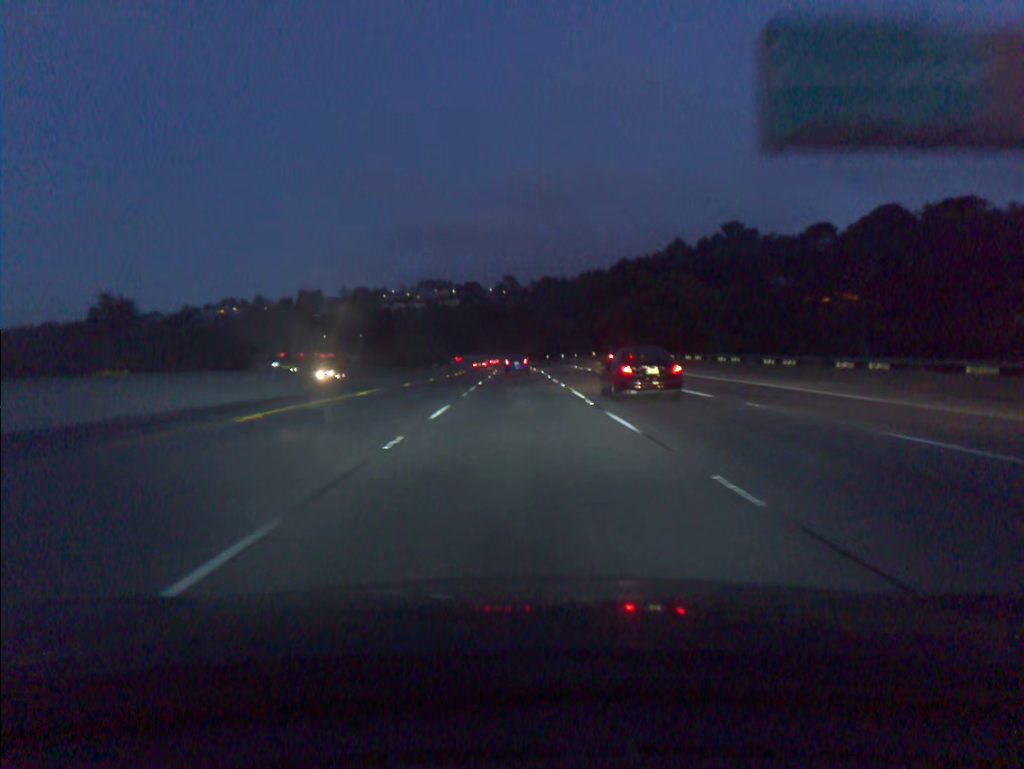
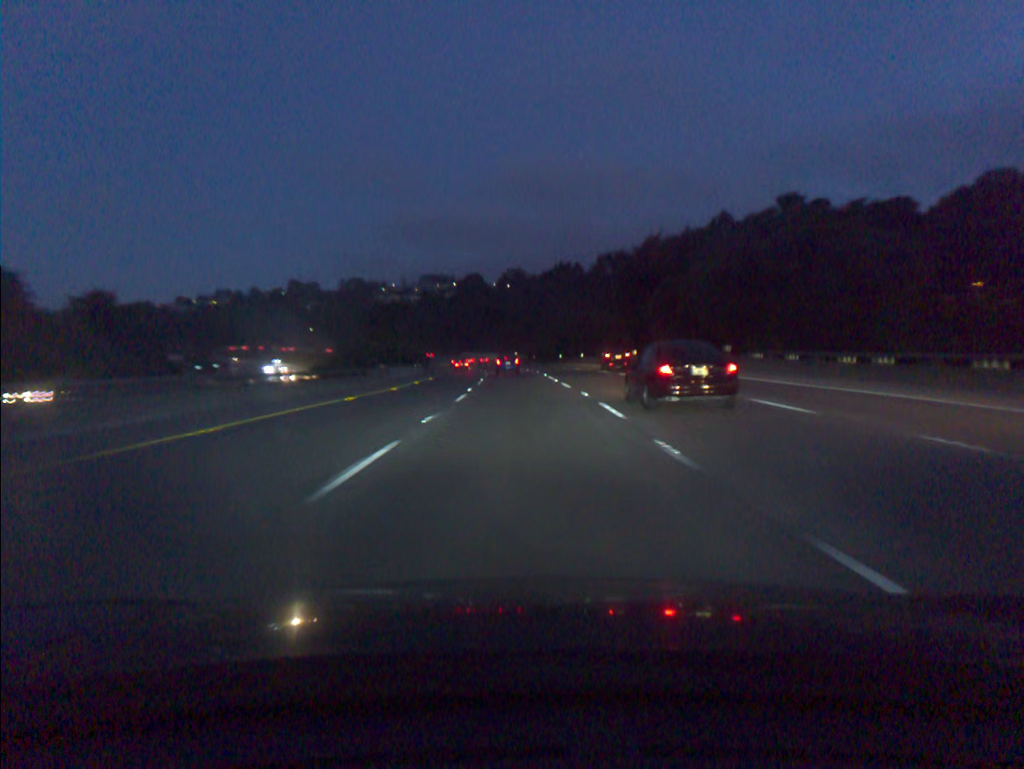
(0.0, +36.3) m; 0°
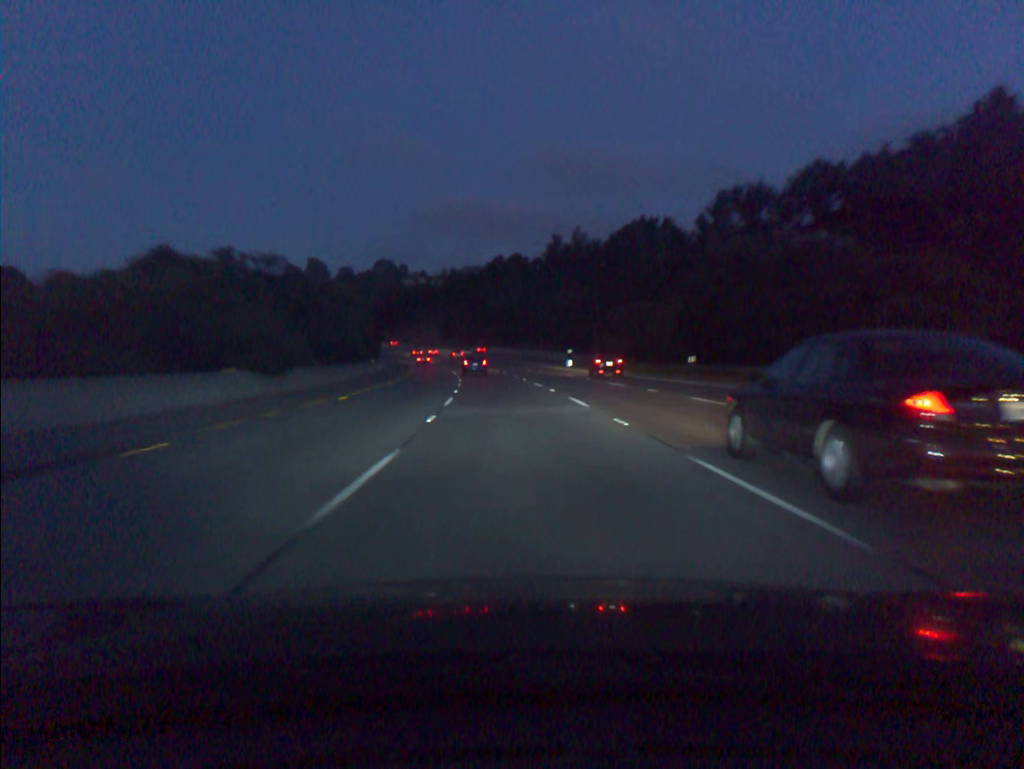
(-1.5, +71.9) m; -3°
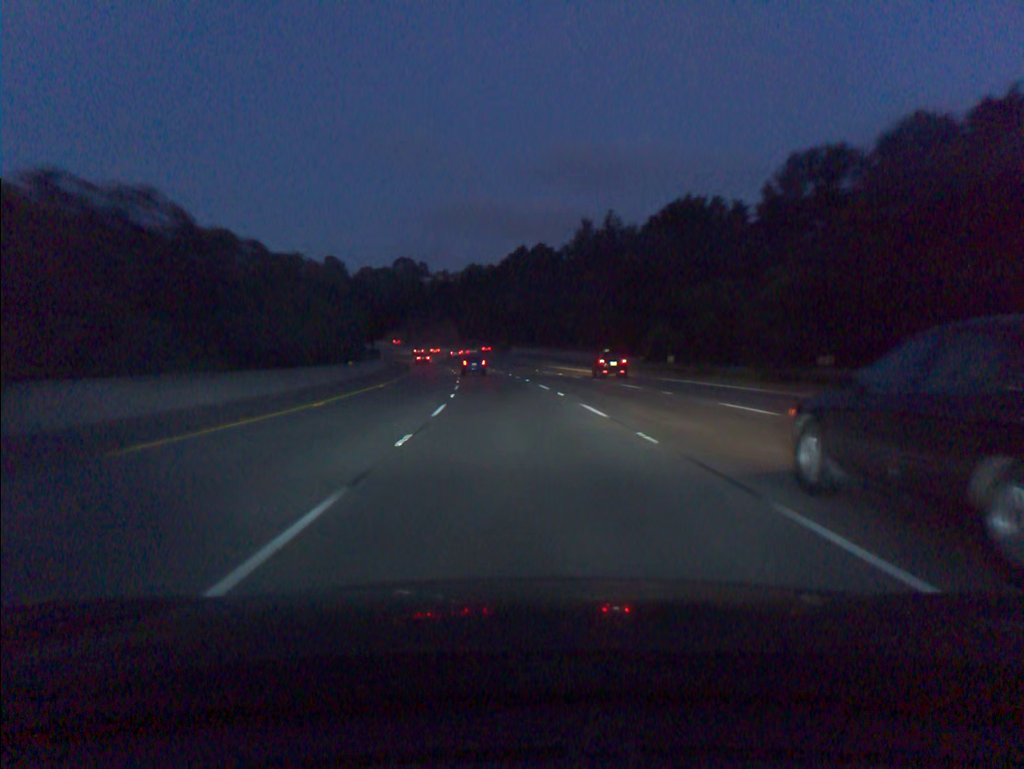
(-0.3, +17.8) m; -2°
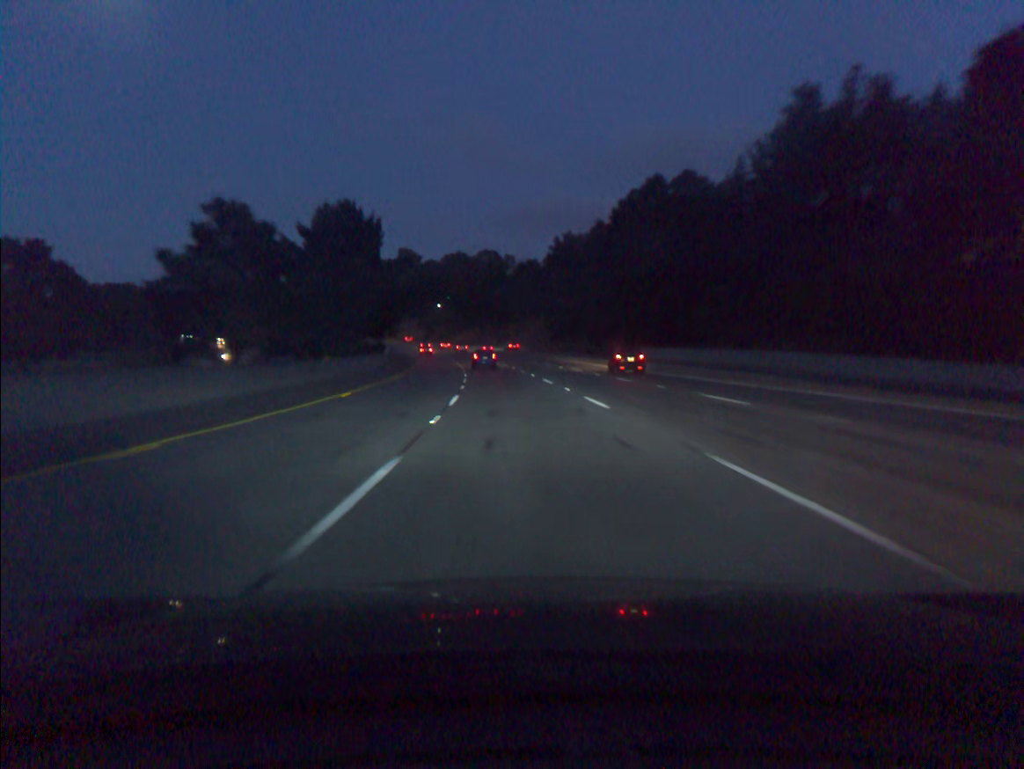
(-4.4, +70.7) m; -7°
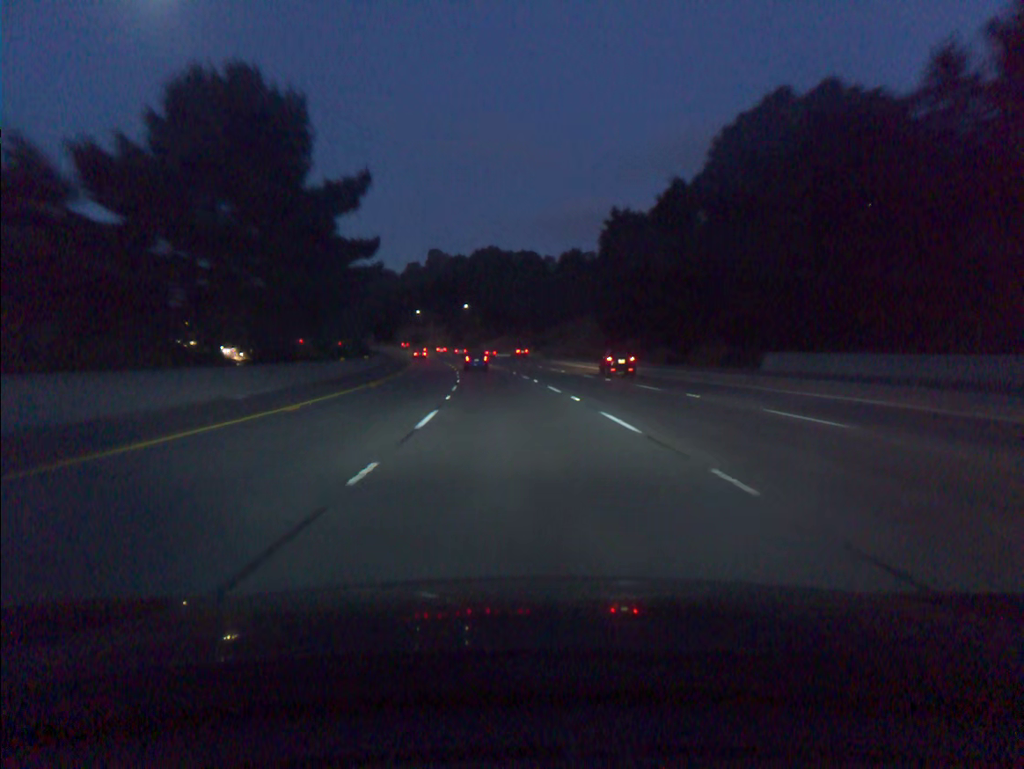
(-0.8, +35.0) m; -3°
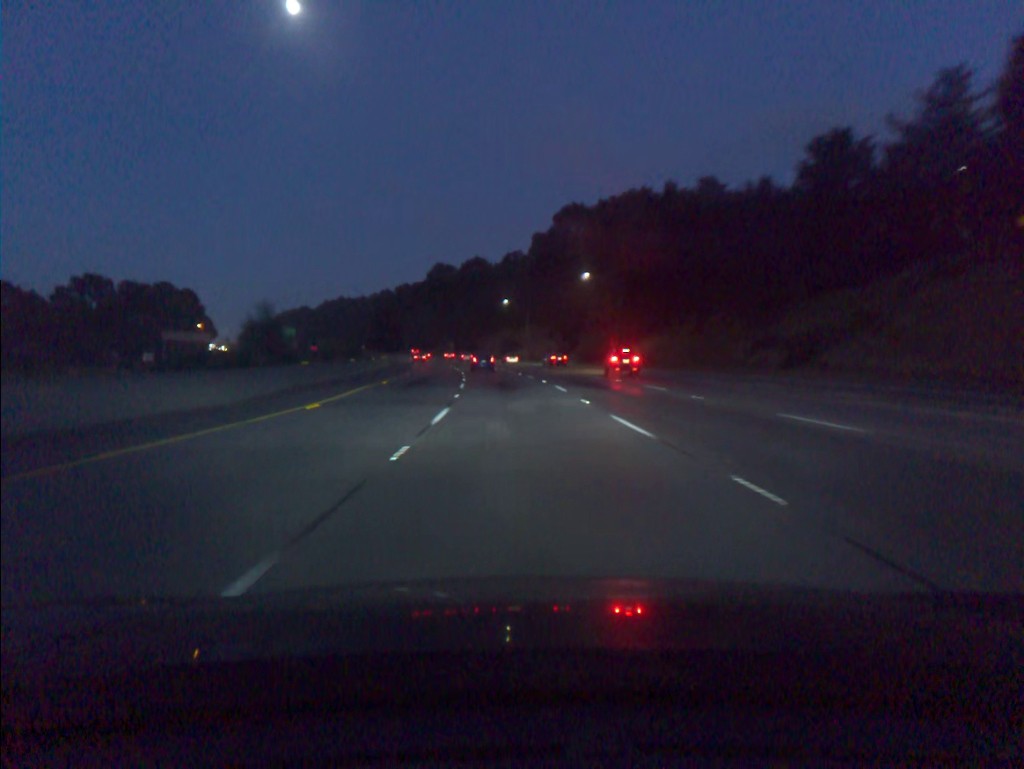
(-6.4, +86.5) m; -8°
